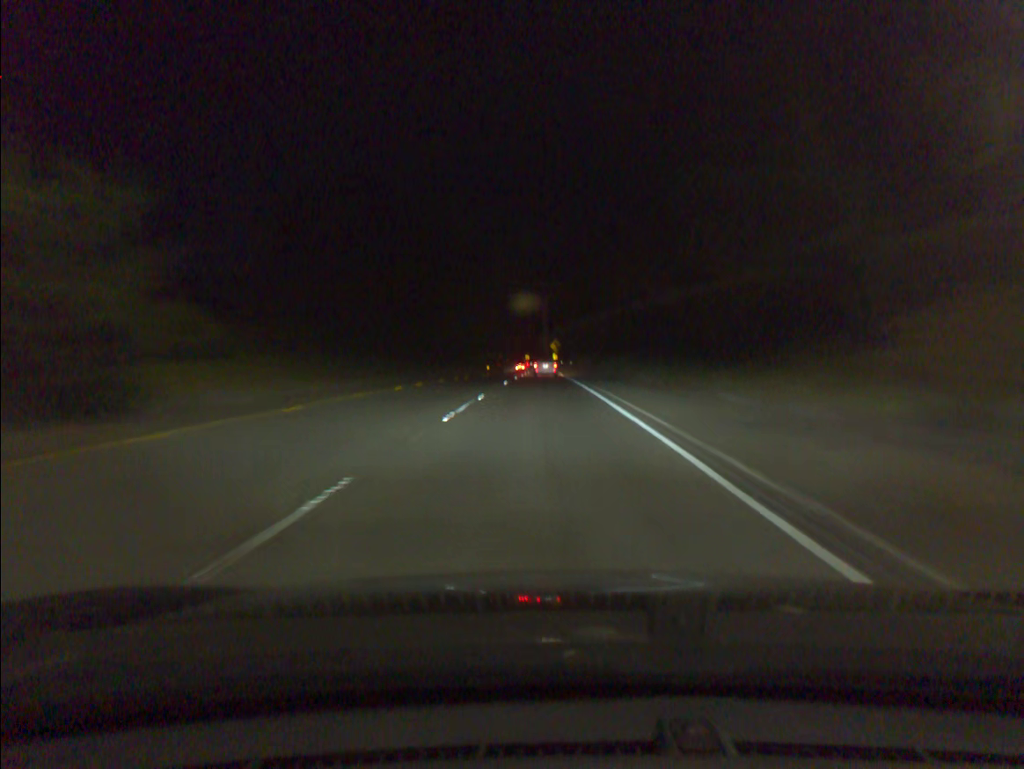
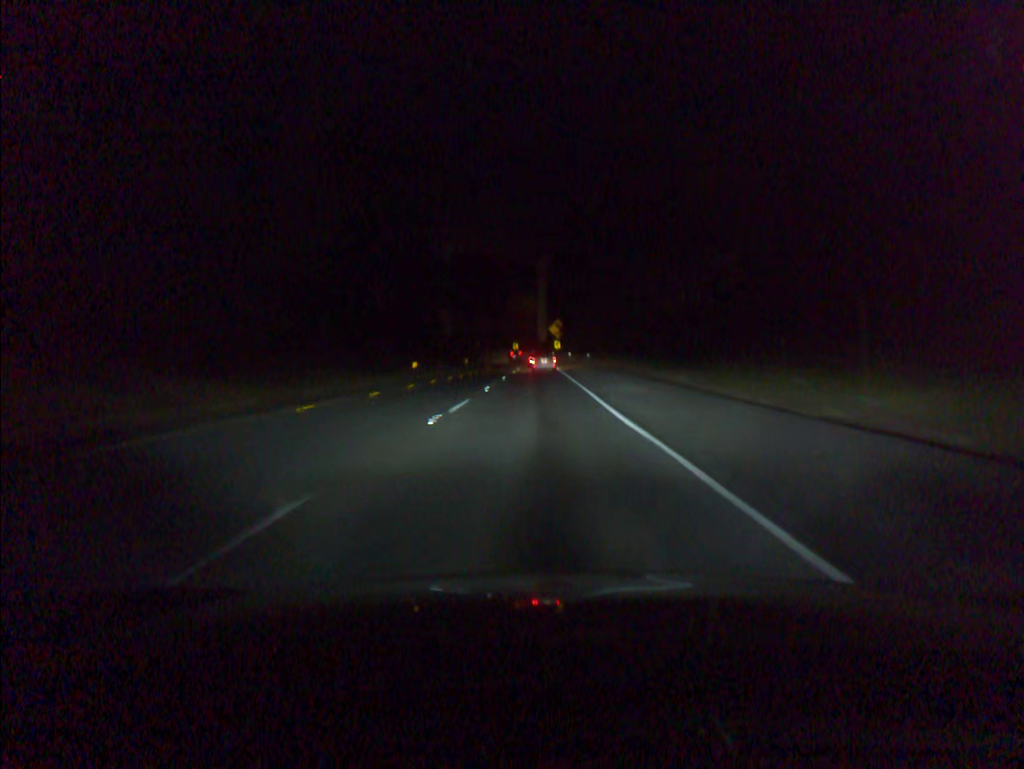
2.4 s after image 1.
(+0.2, +68.1) m; 0°
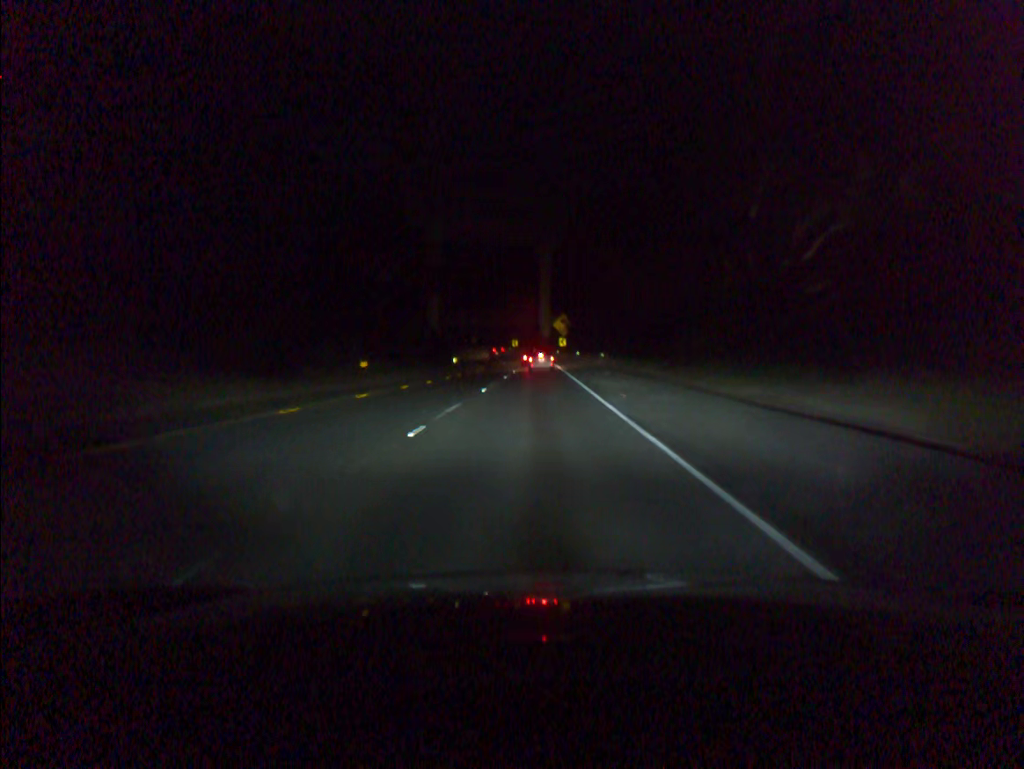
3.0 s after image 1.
(0.0, +16.8) m; 0°
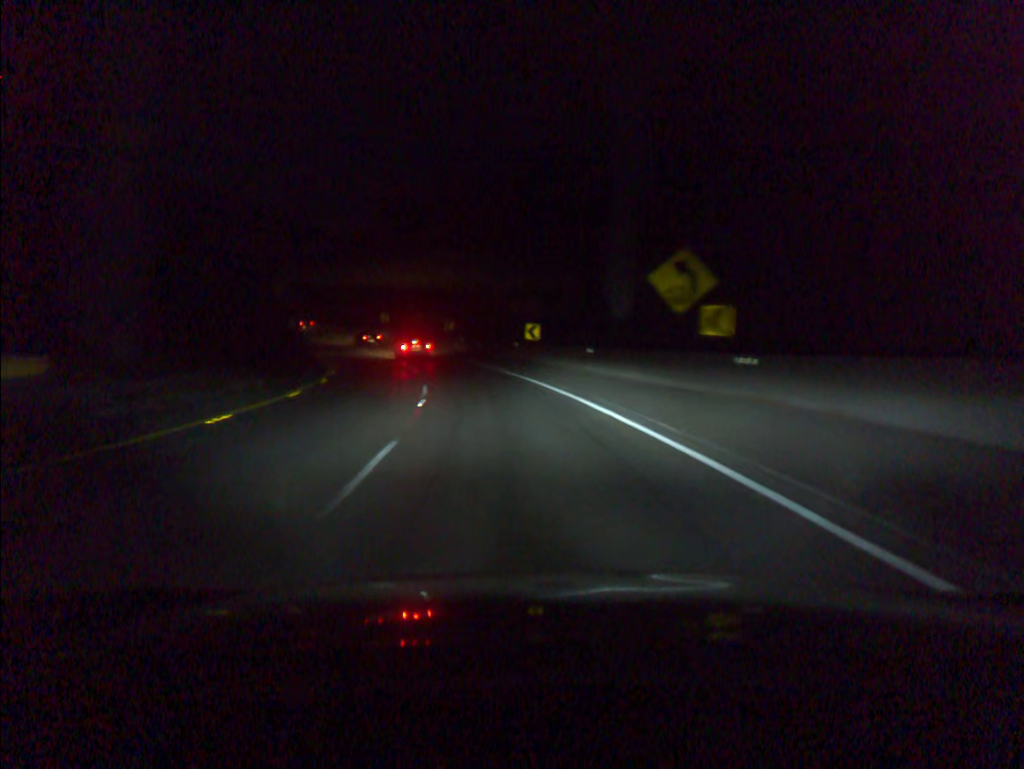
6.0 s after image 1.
(-0.8, +83.1) m; -2°
